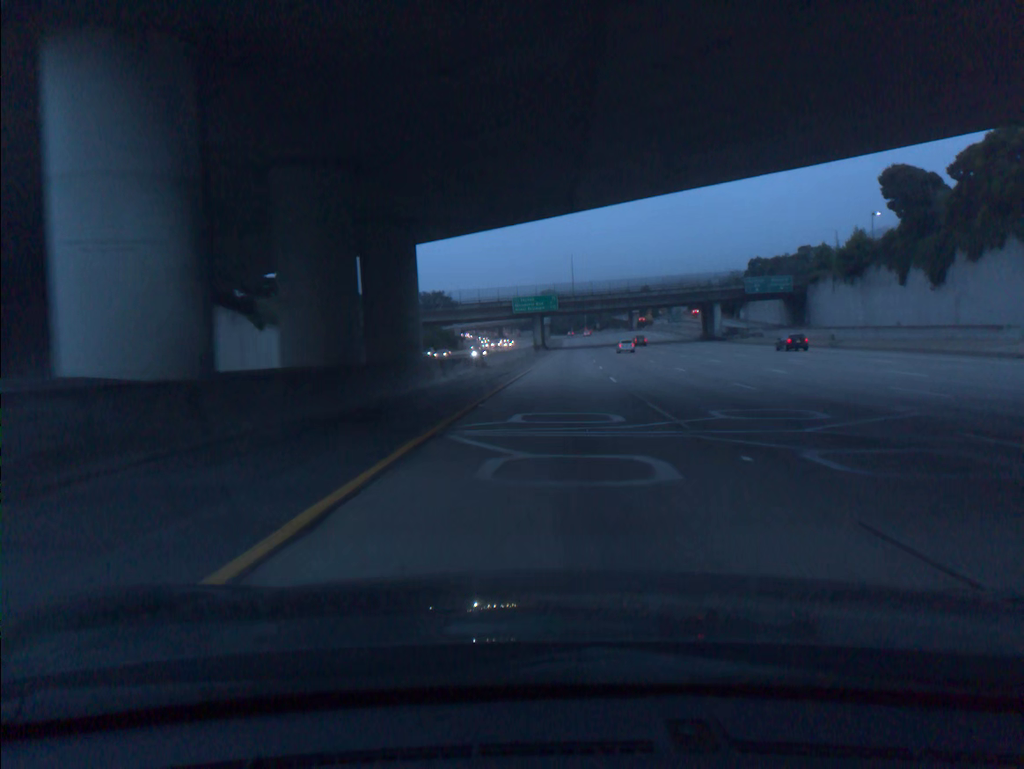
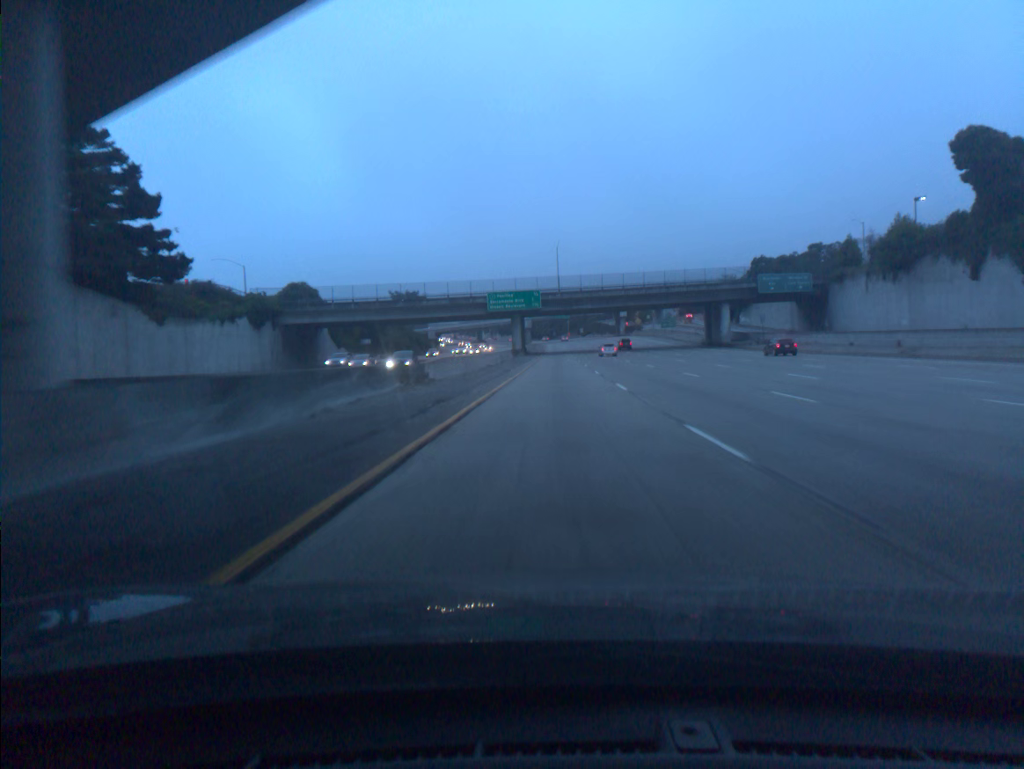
(+0.2, +19.5) m; +1°
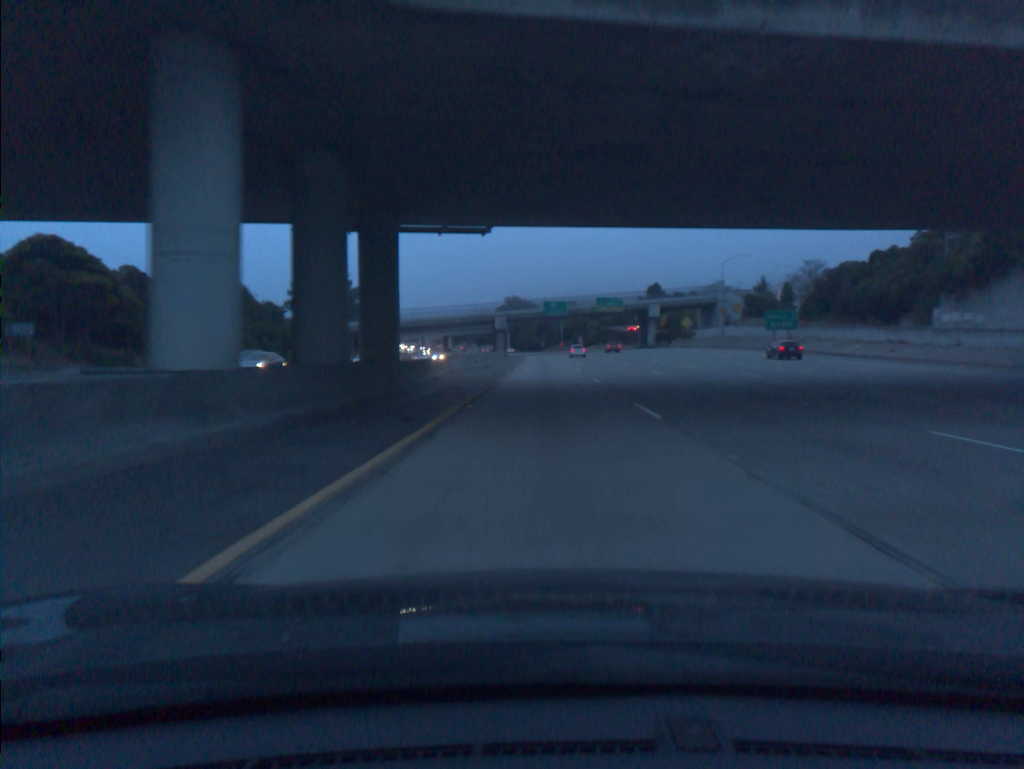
(+2.0, +96.9) m; +1°
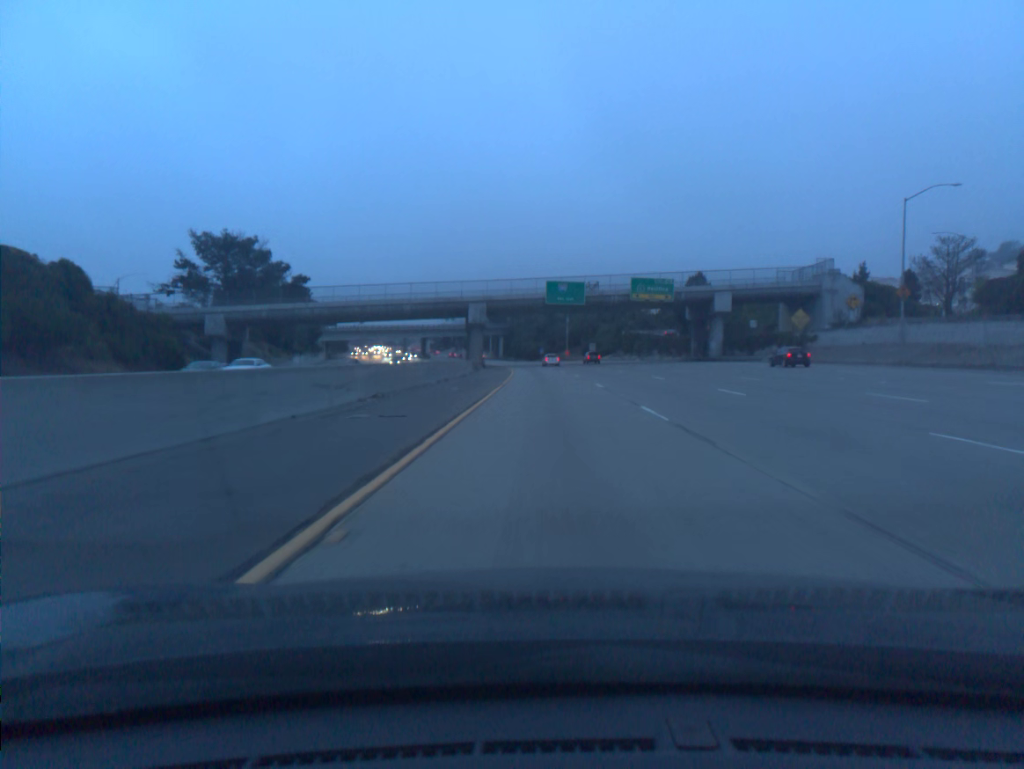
(-0.1, +57.9) m; 0°
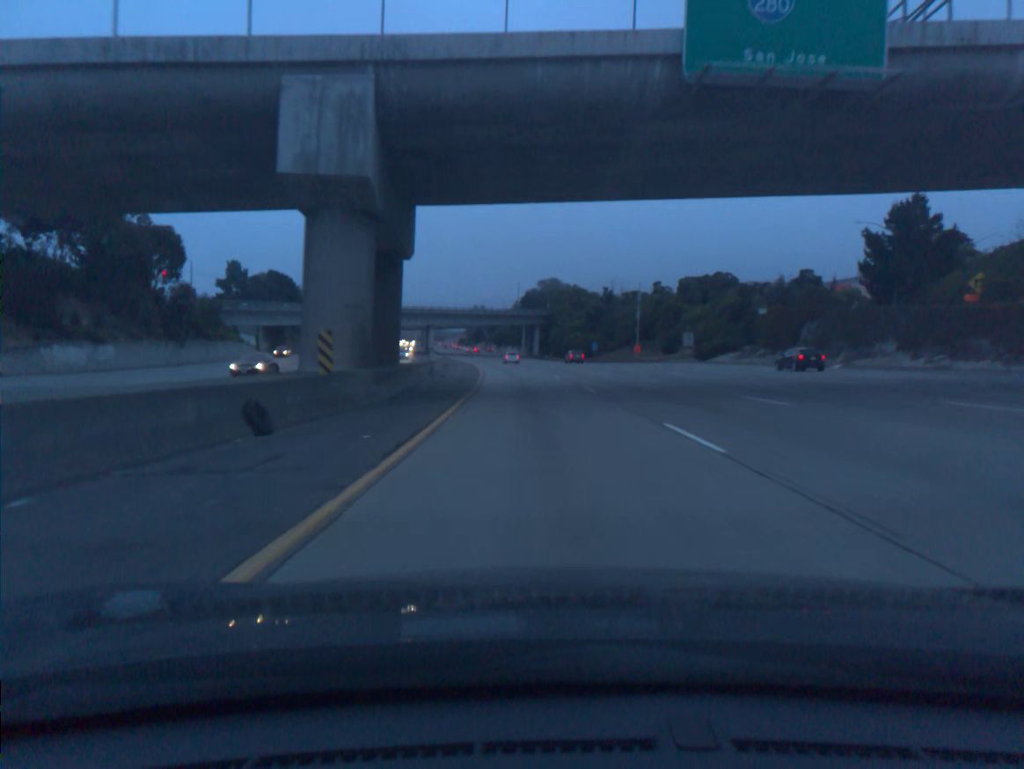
(-1.3, +78.0) m; -3°
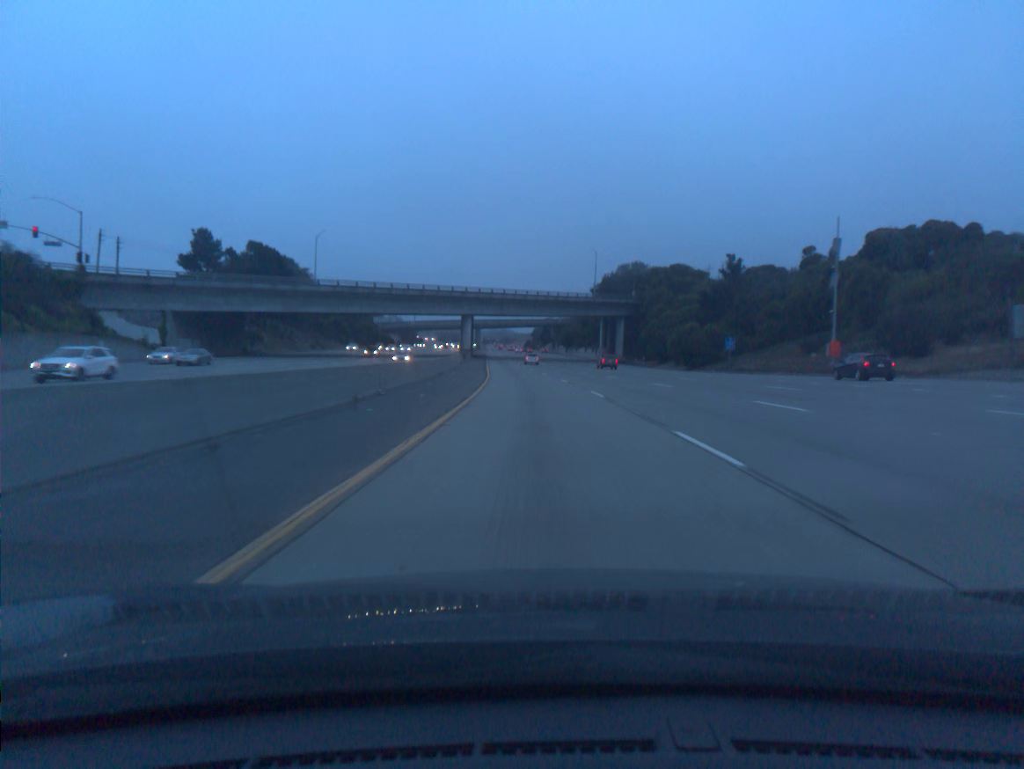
(-2.7, +59.1) m; -5°
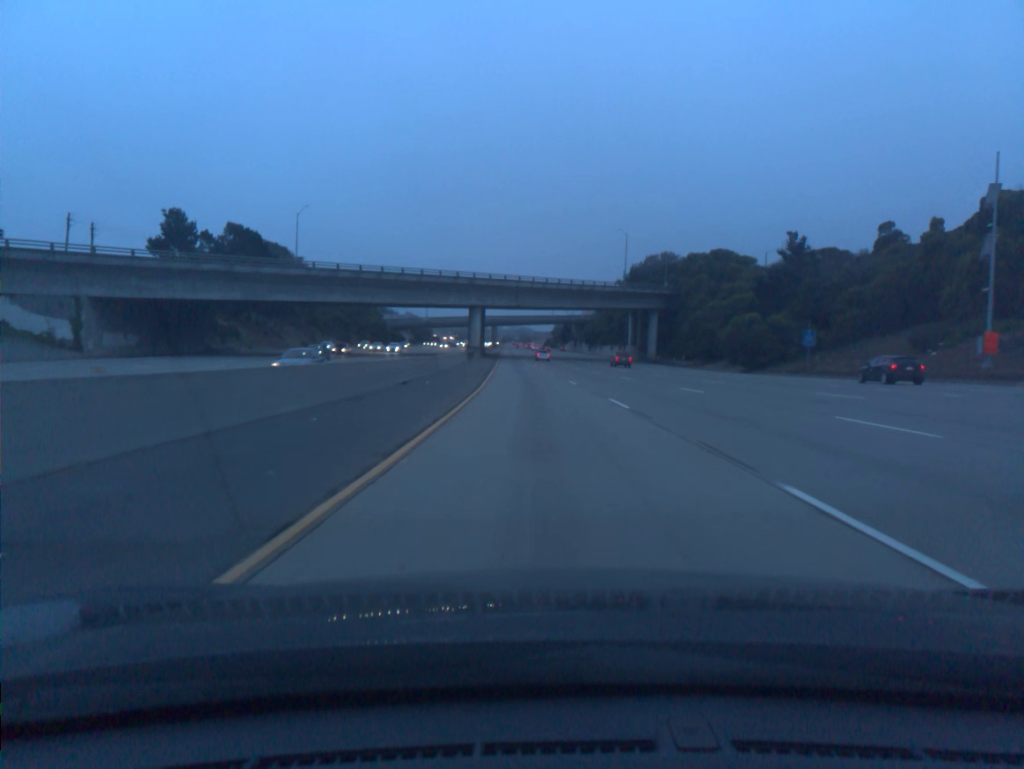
(-0.2, +19.7) m; -1°
